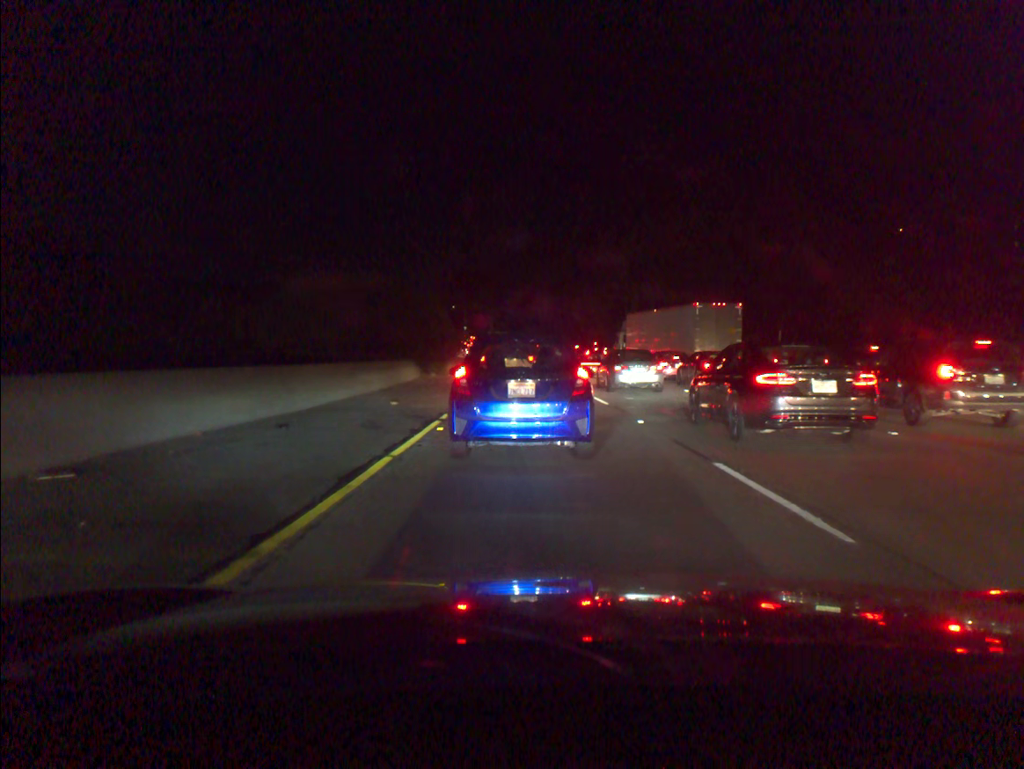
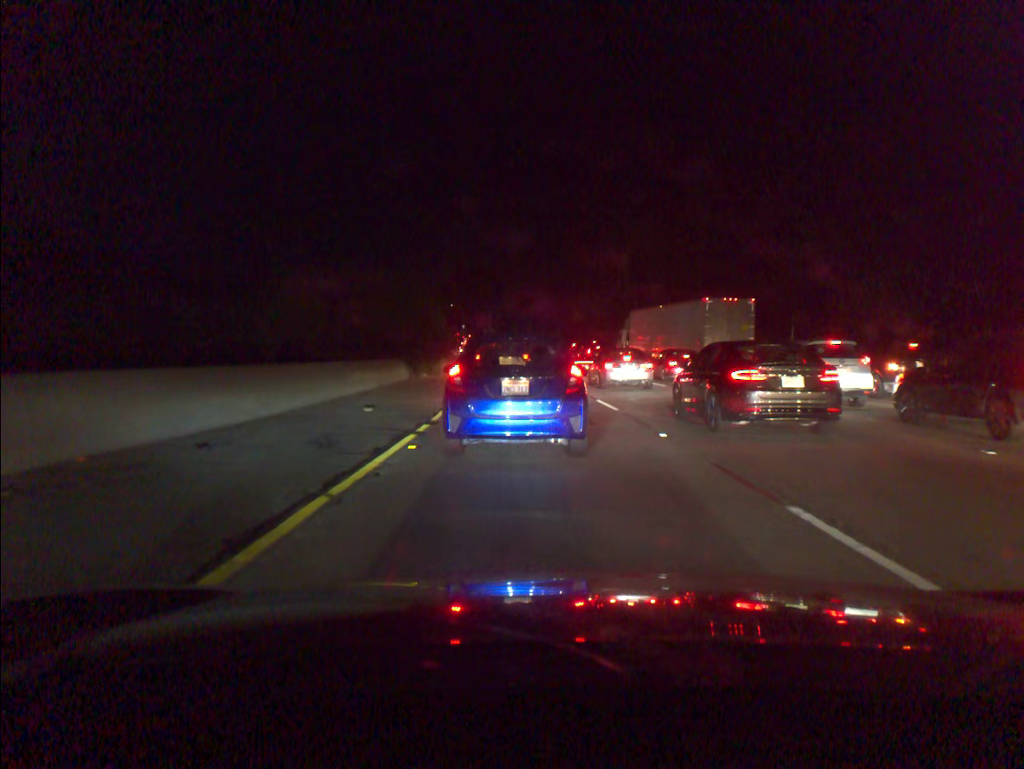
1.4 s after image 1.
(0.0, +2.7) m; +1°
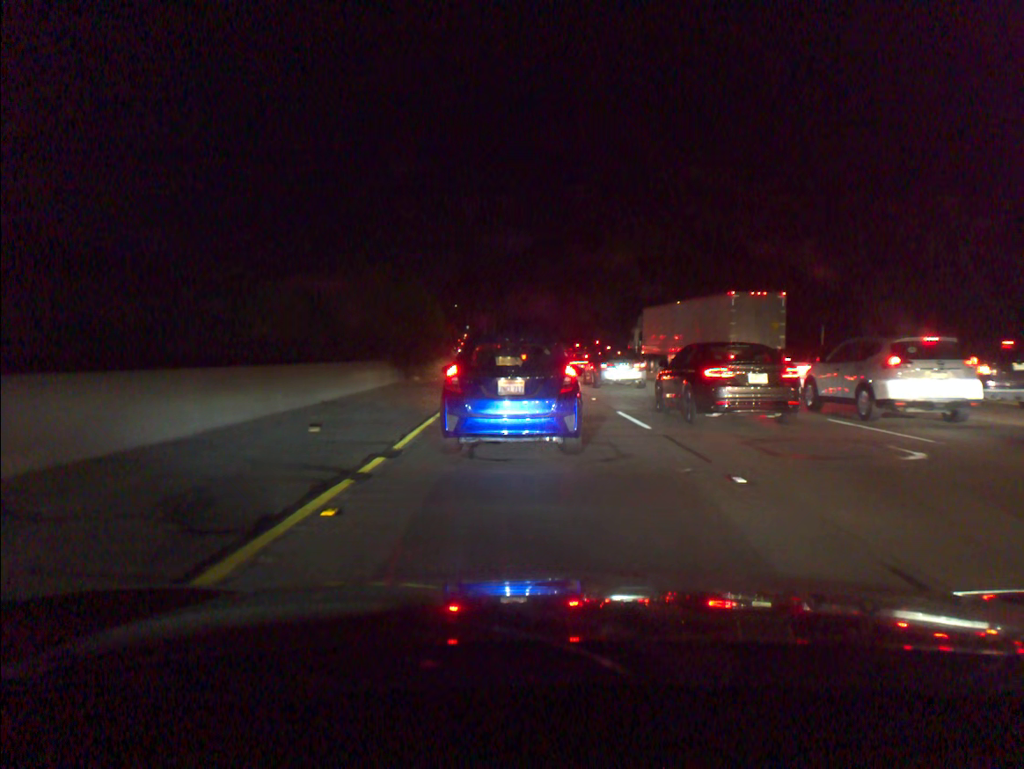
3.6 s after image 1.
(-0.1, +4.2) m; -1°
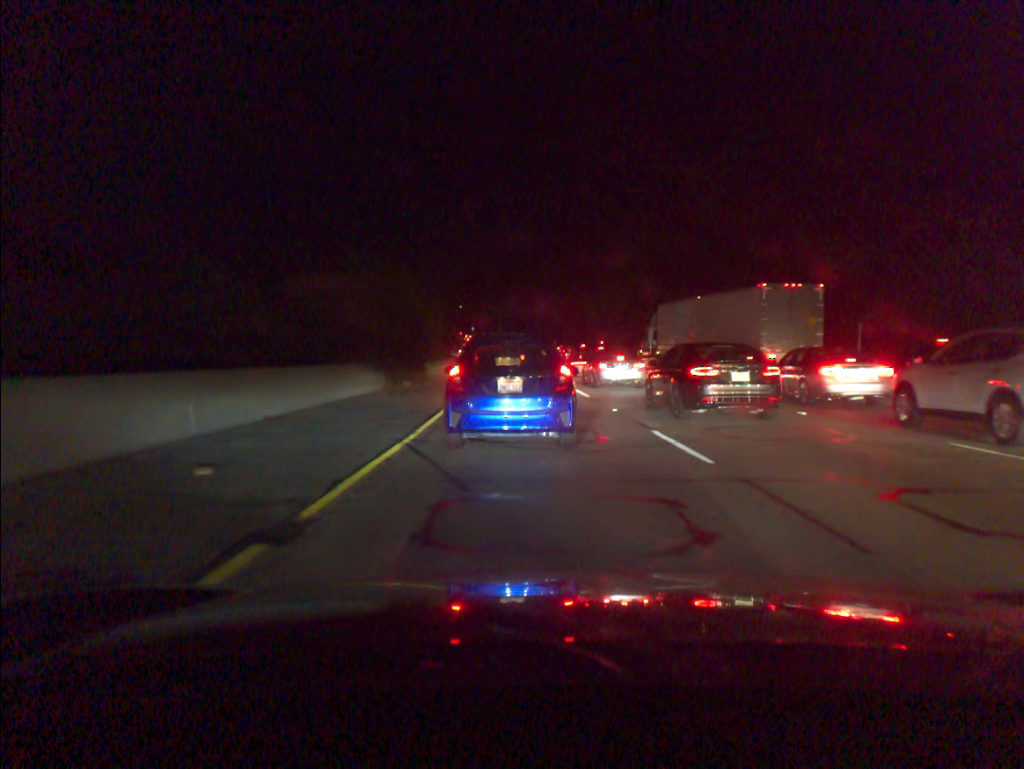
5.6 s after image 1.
(0.0, +4.1) m; -1°
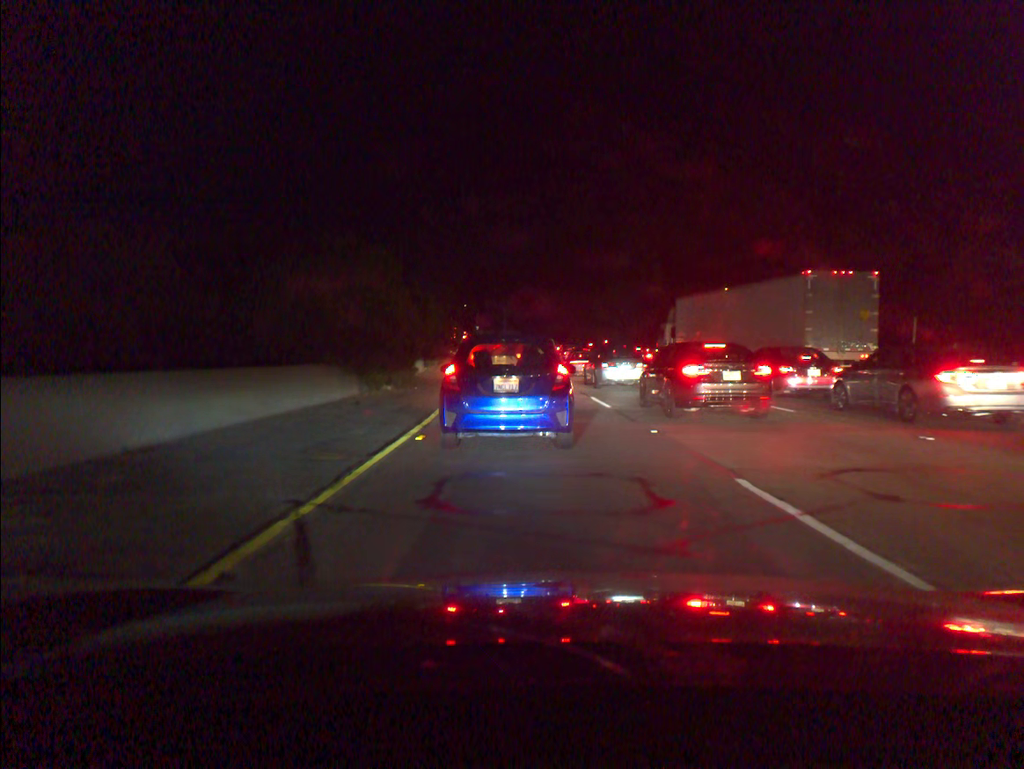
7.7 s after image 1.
(0.0, +5.0) m; 0°
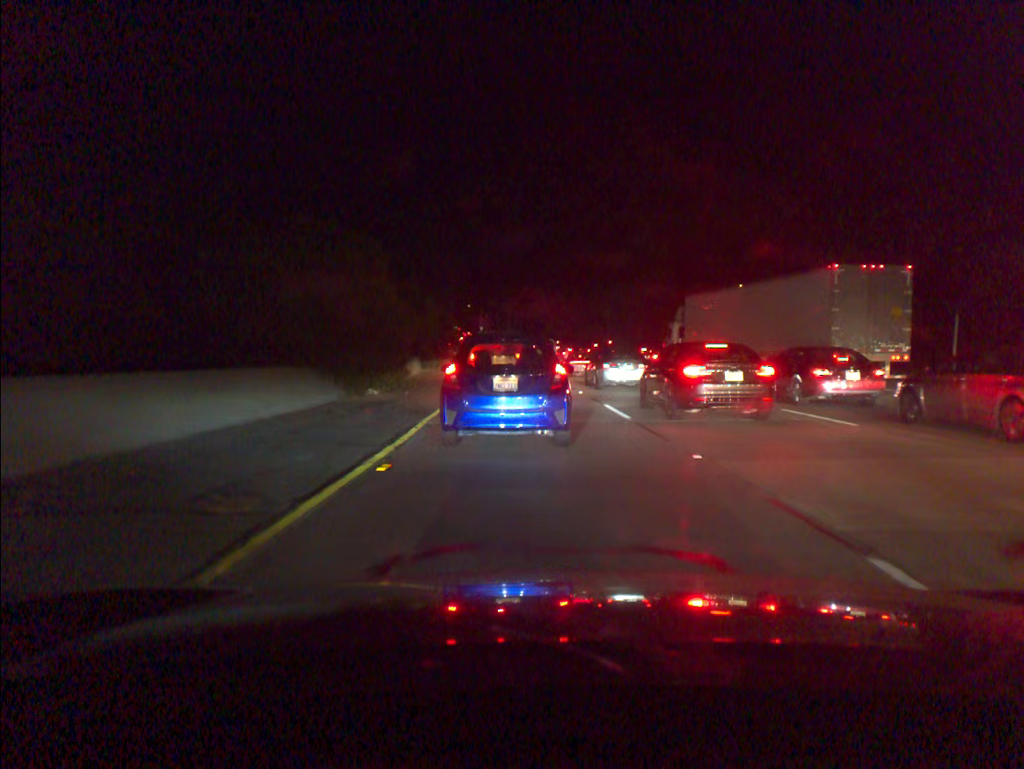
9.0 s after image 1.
(0.0, +3.0) m; 0°
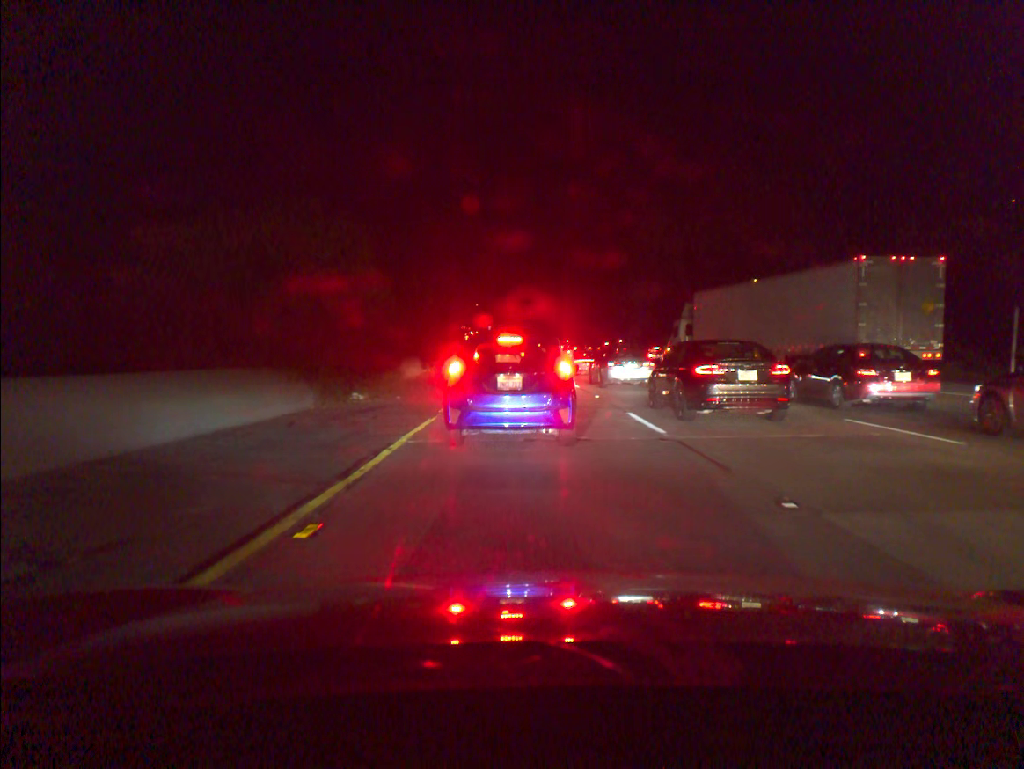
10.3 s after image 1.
(0.0, +3.1) m; -1°
